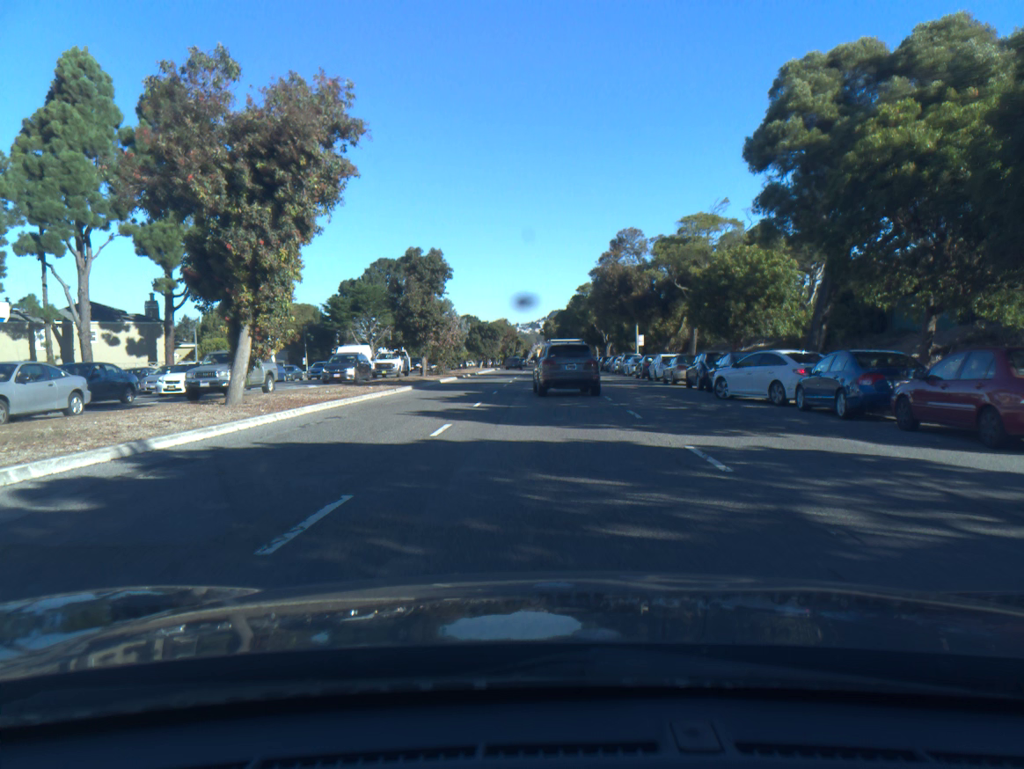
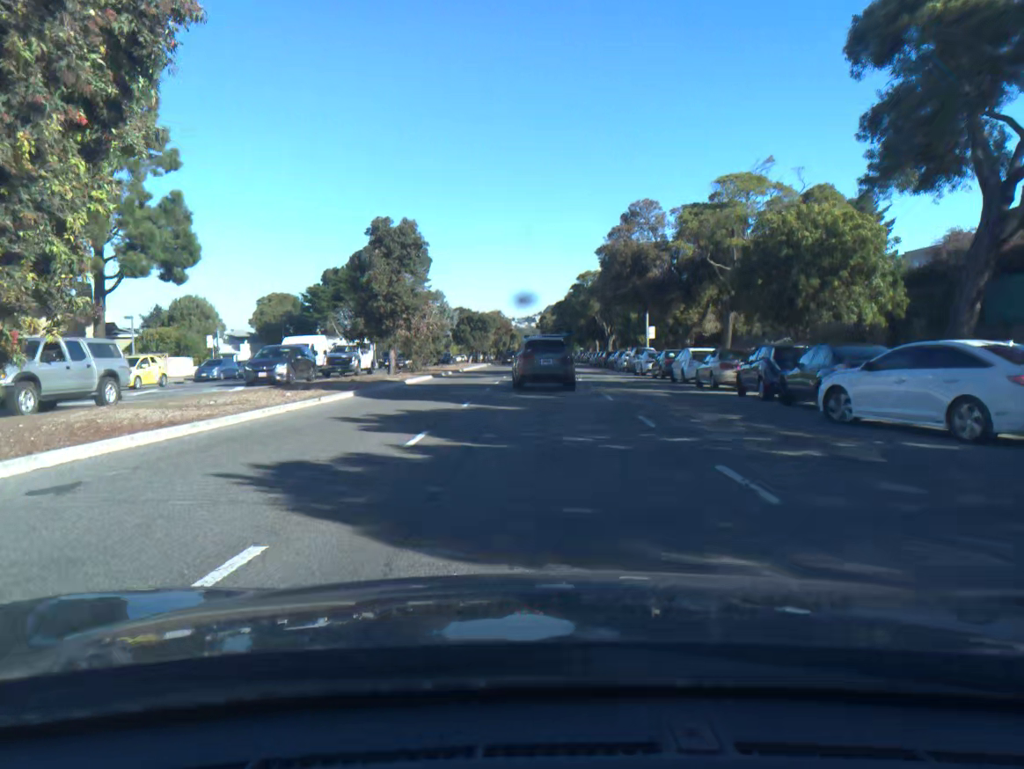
(-0.1, +9.4) m; 0°
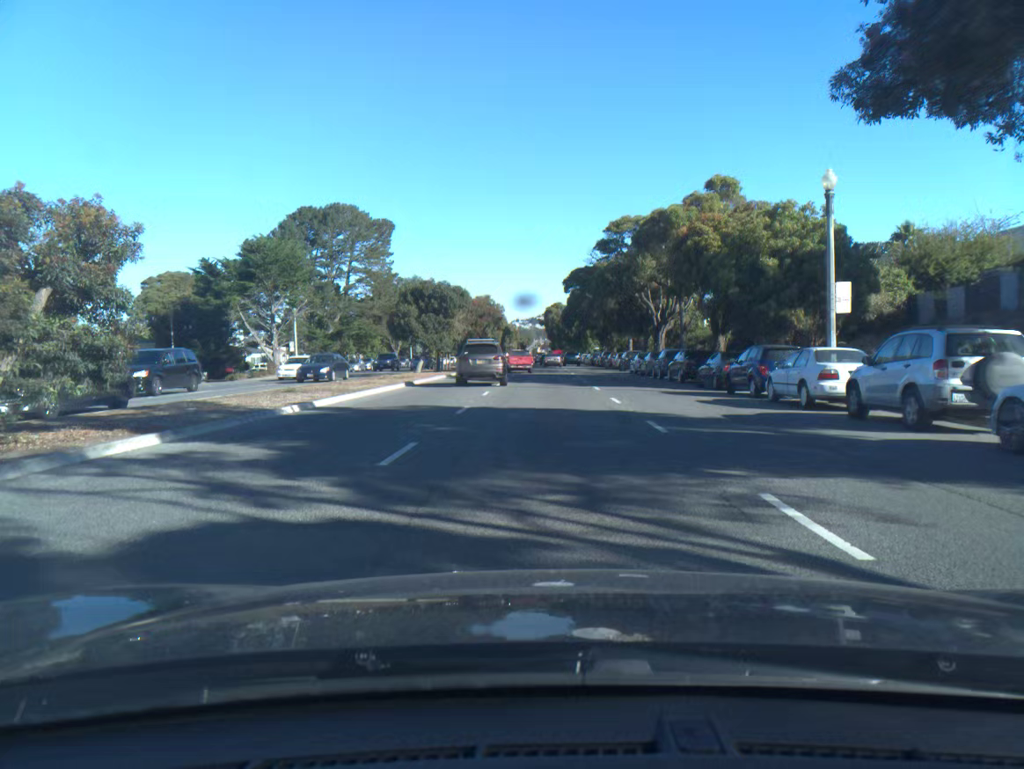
(0.0, +38.0) m; 0°
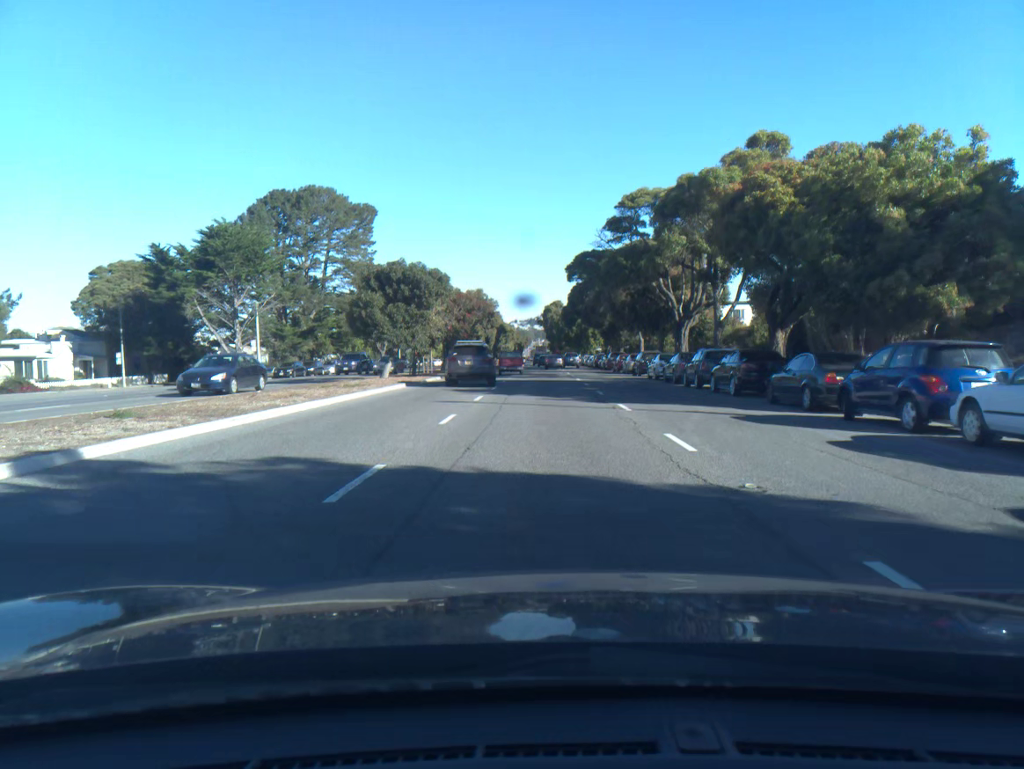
(0.0, +9.6) m; 0°
